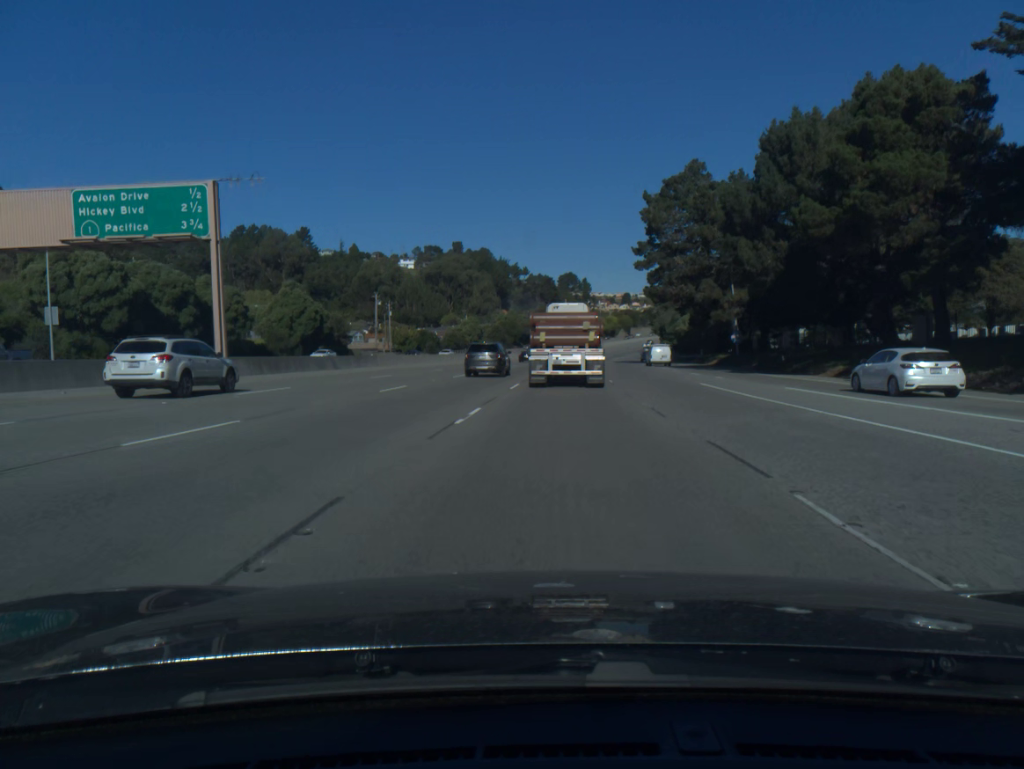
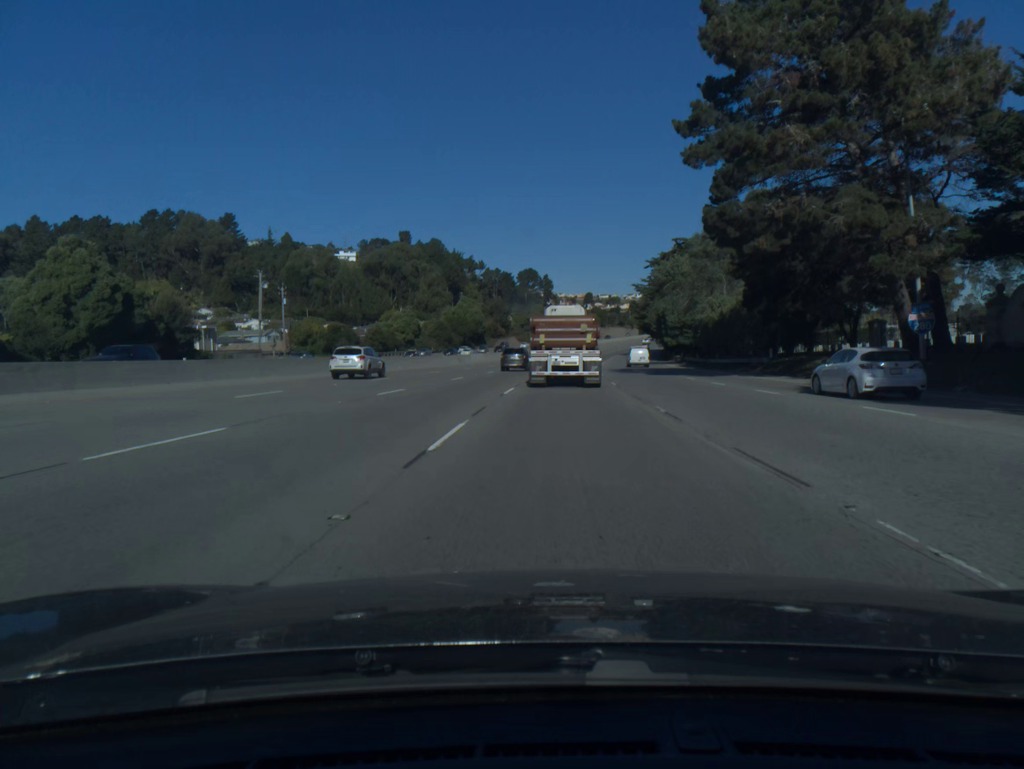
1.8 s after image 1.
(+1.1, +44.6) m; +3°
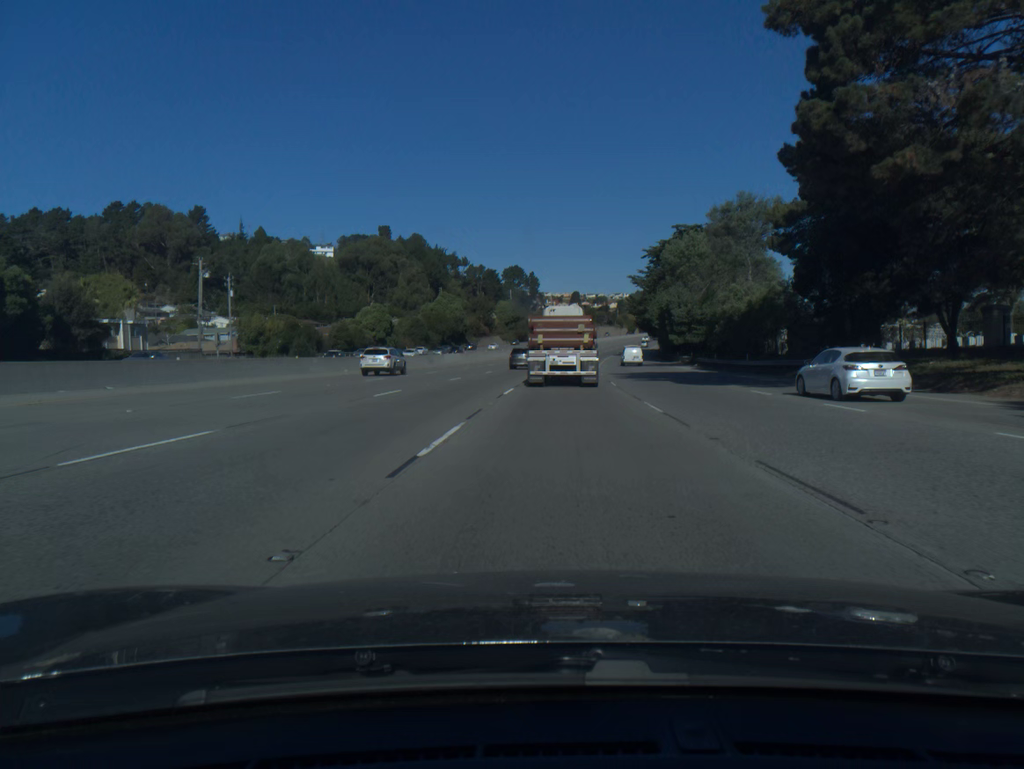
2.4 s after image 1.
(+0.1, +14.9) m; +1°
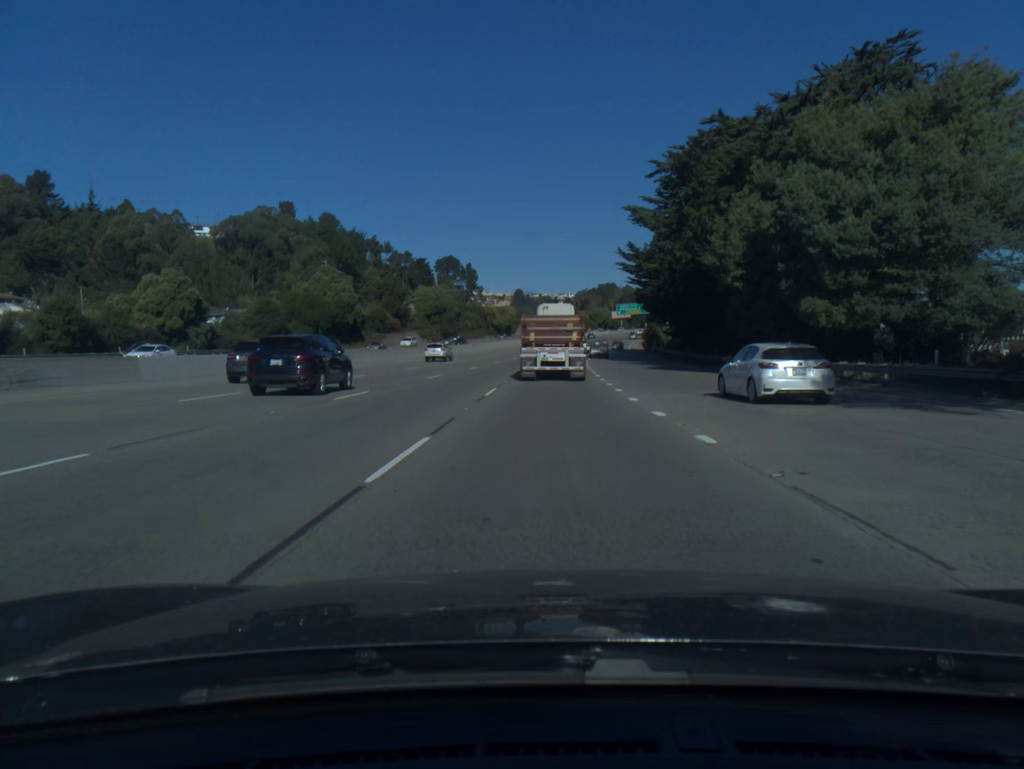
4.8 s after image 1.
(+2.0, +60.7) m; +4°
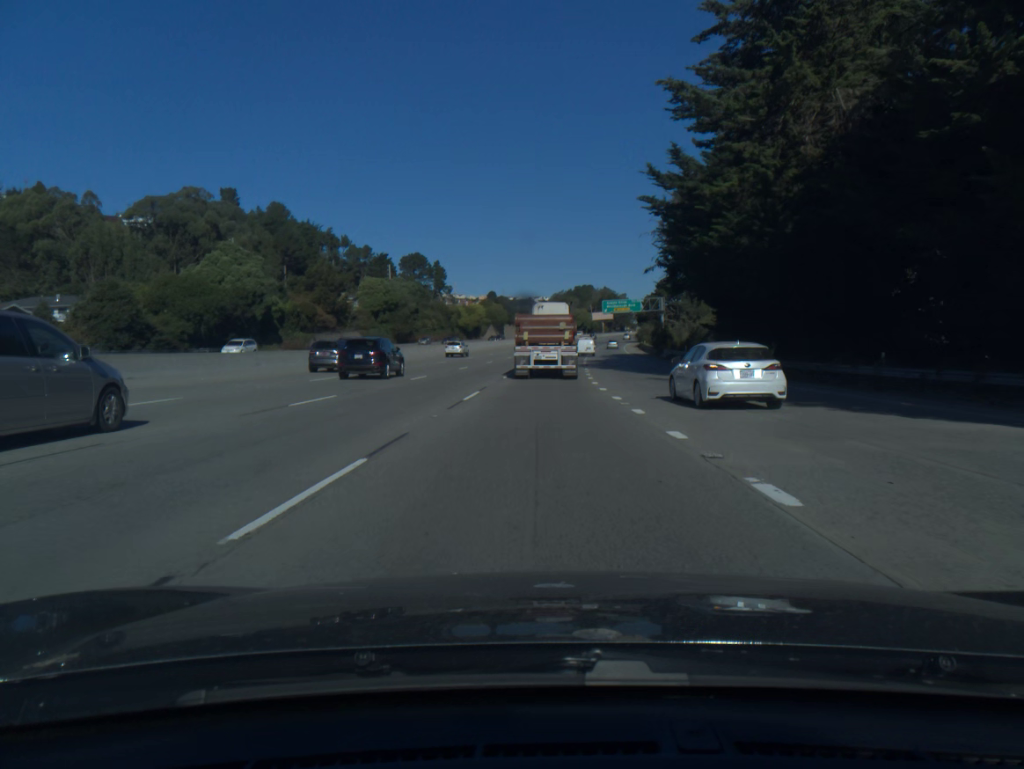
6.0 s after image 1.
(+0.5, +31.3) m; +2°
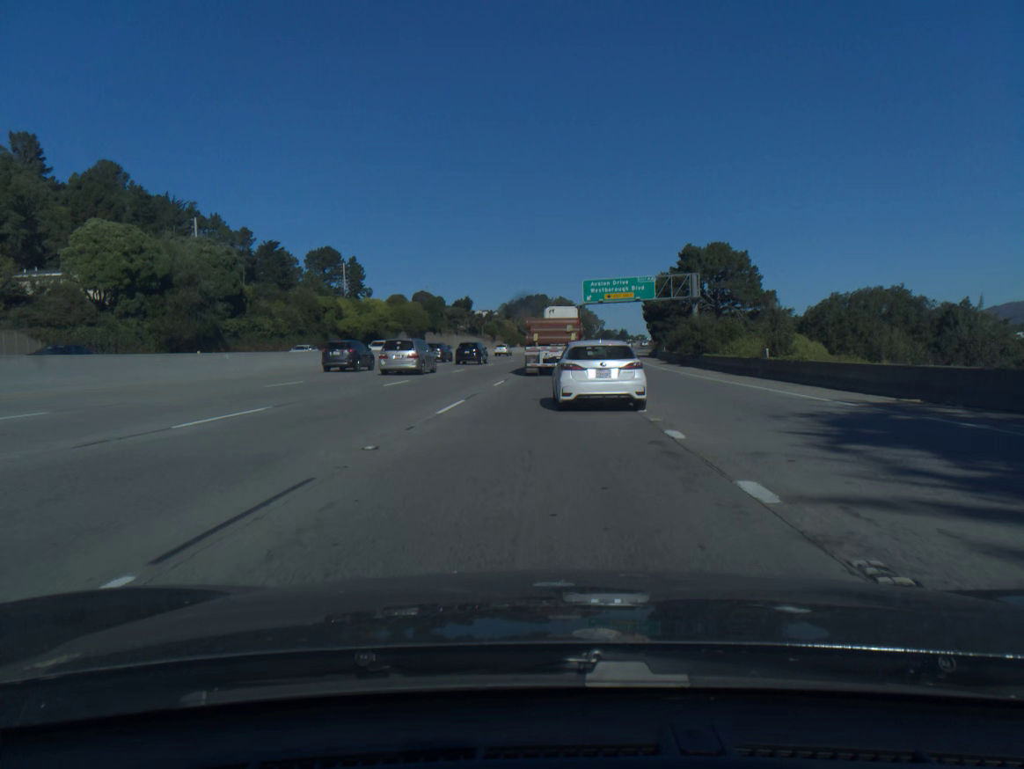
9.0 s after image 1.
(+2.6, +77.7) m; +4°
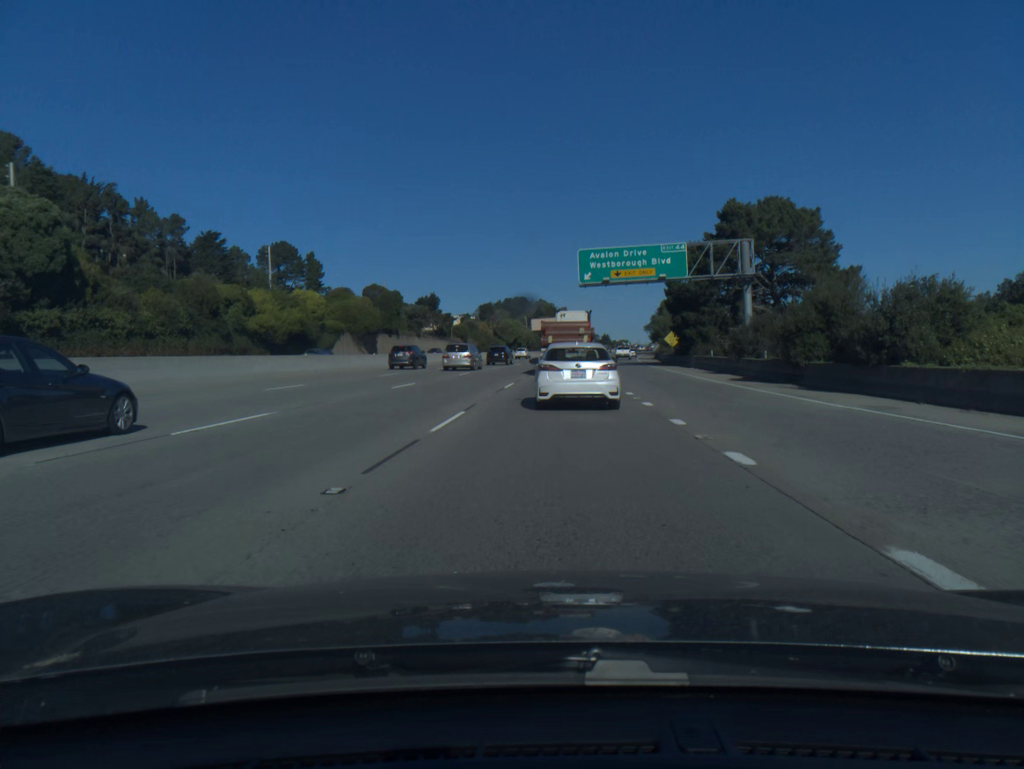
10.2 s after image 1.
(+0.3, +29.9) m; +1°
